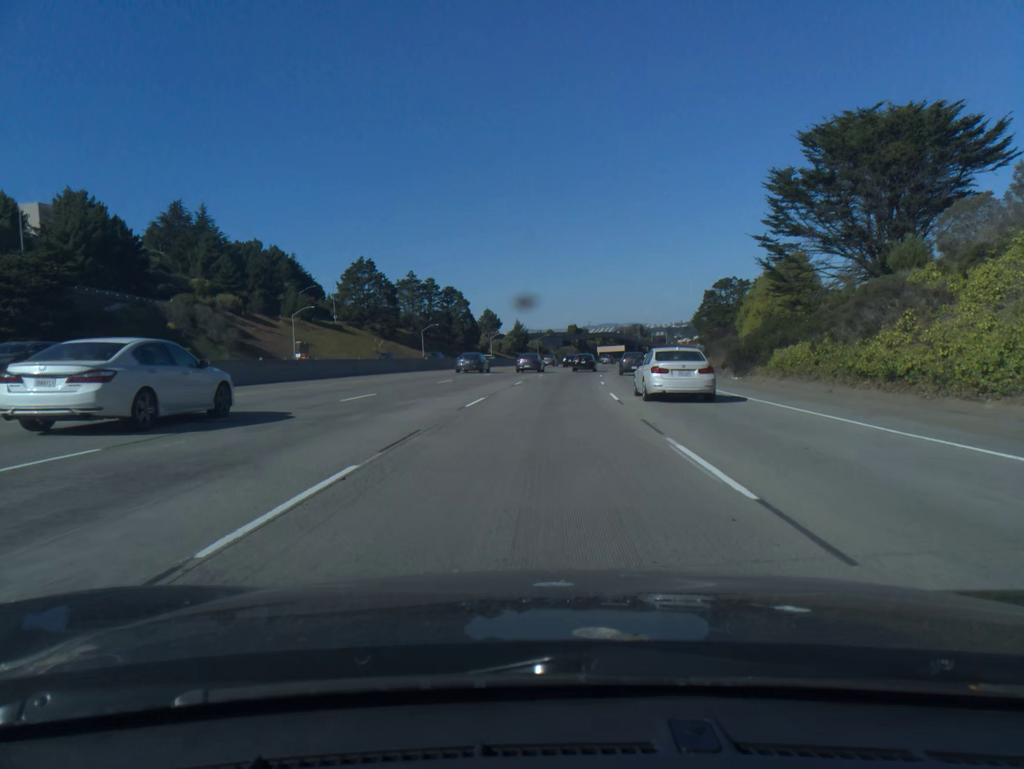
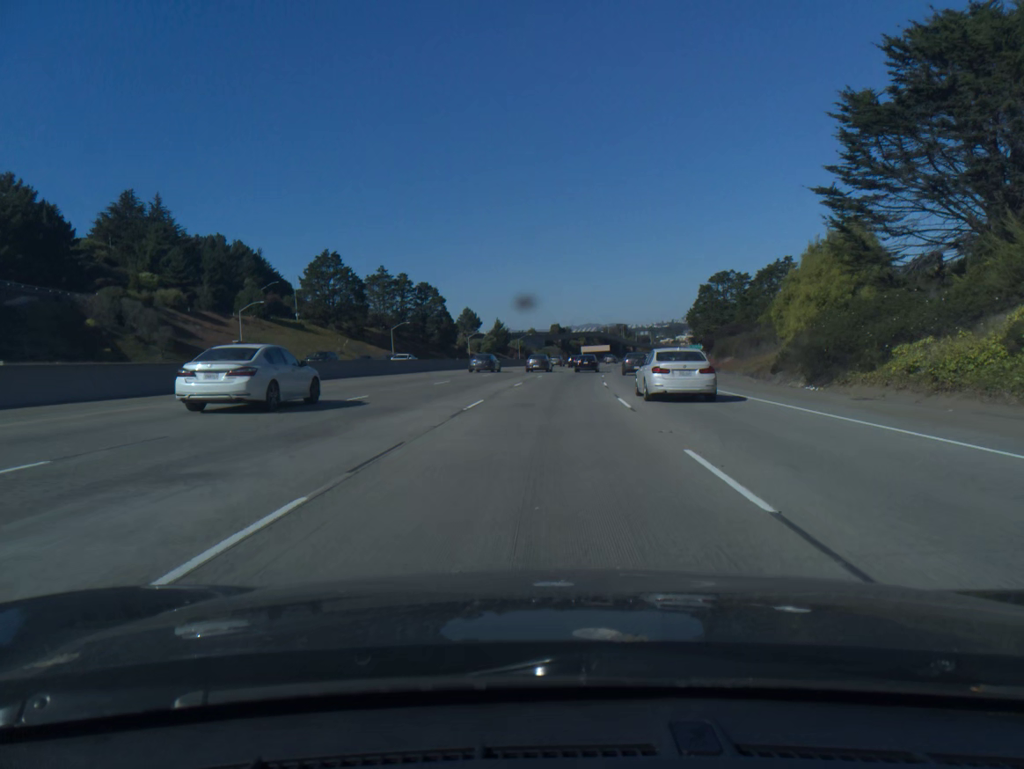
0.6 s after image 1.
(+0.2, +15.5) m; +1°
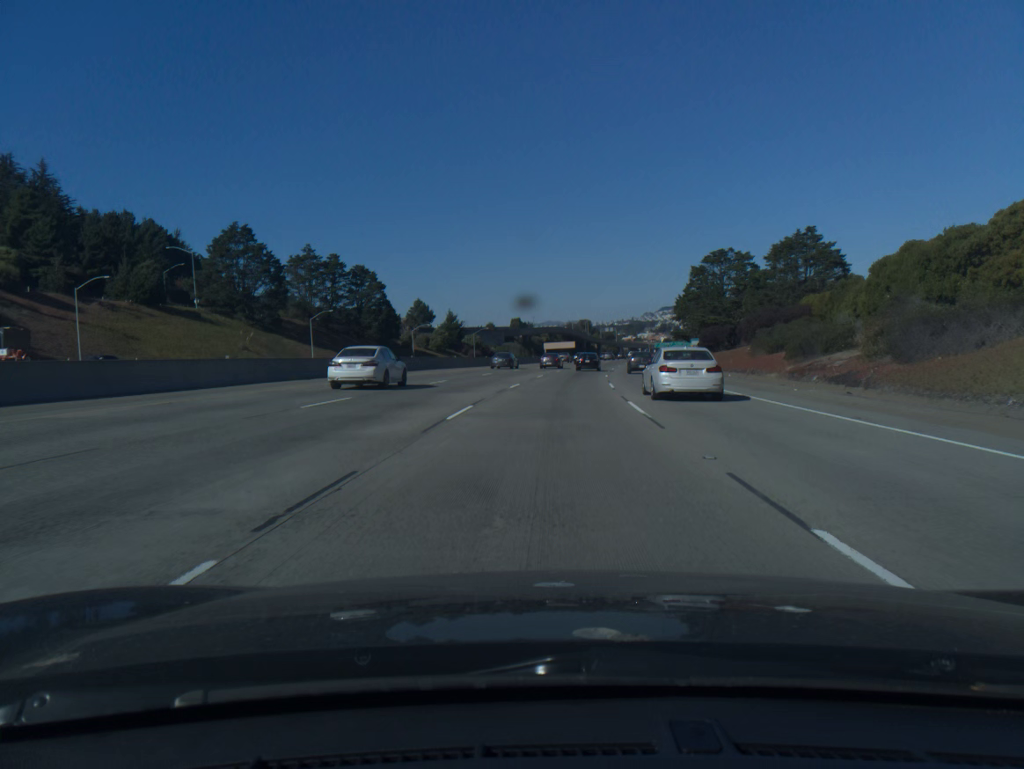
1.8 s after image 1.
(+0.7, +31.0) m; +3°
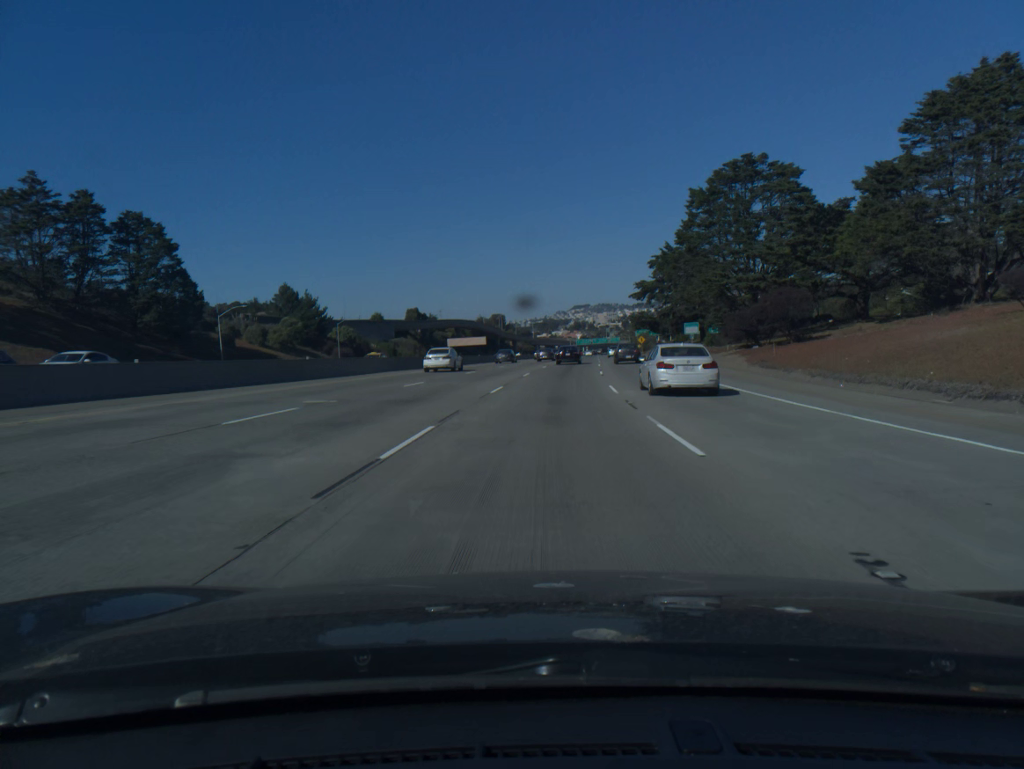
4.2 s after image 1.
(+3.5, +62.2) m; +6°
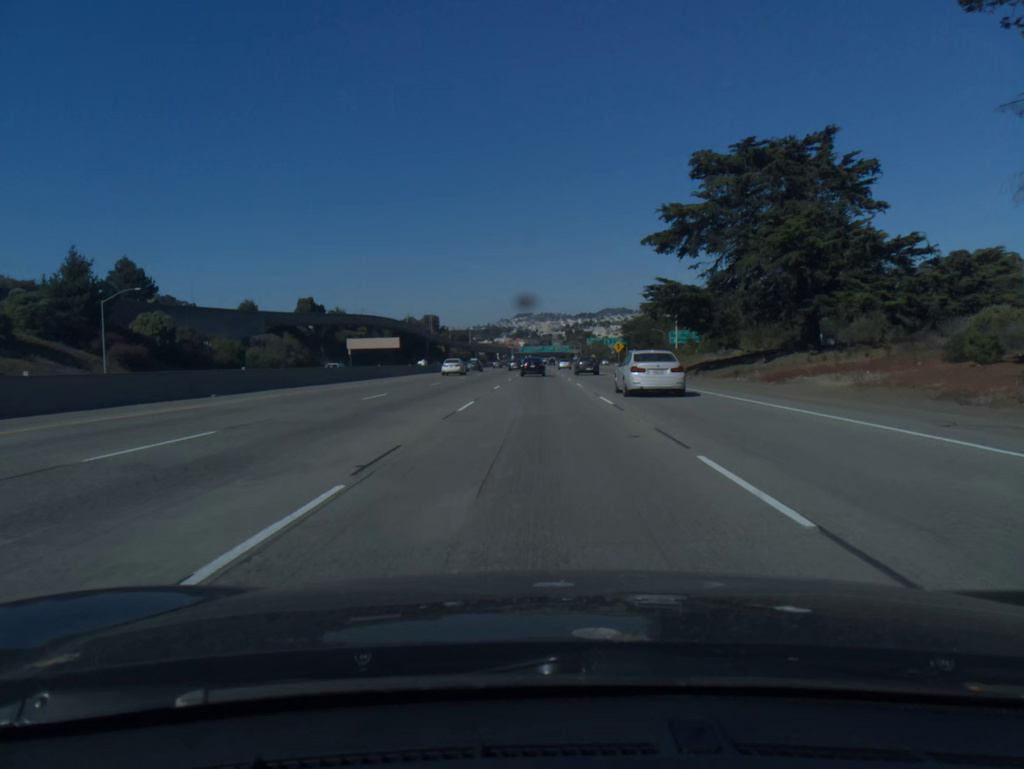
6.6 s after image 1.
(+2.5, +61.9) m; +4°
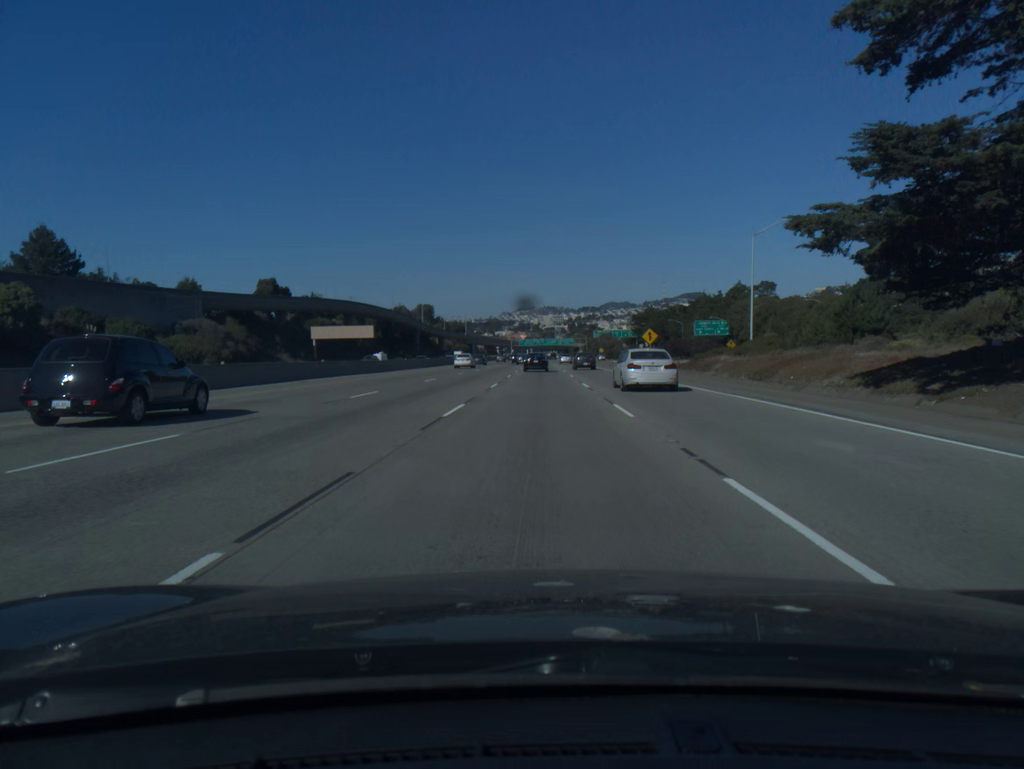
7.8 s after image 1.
(0.0, +31.1) m; 0°
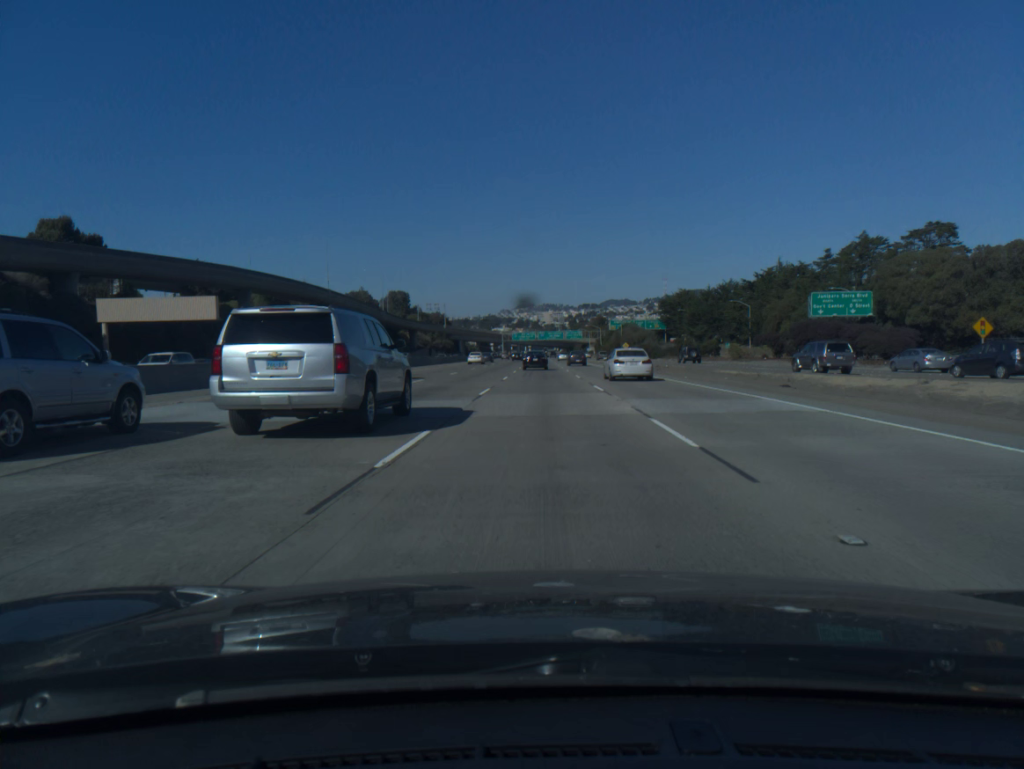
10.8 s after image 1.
(-0.2, +77.9) m; 0°
